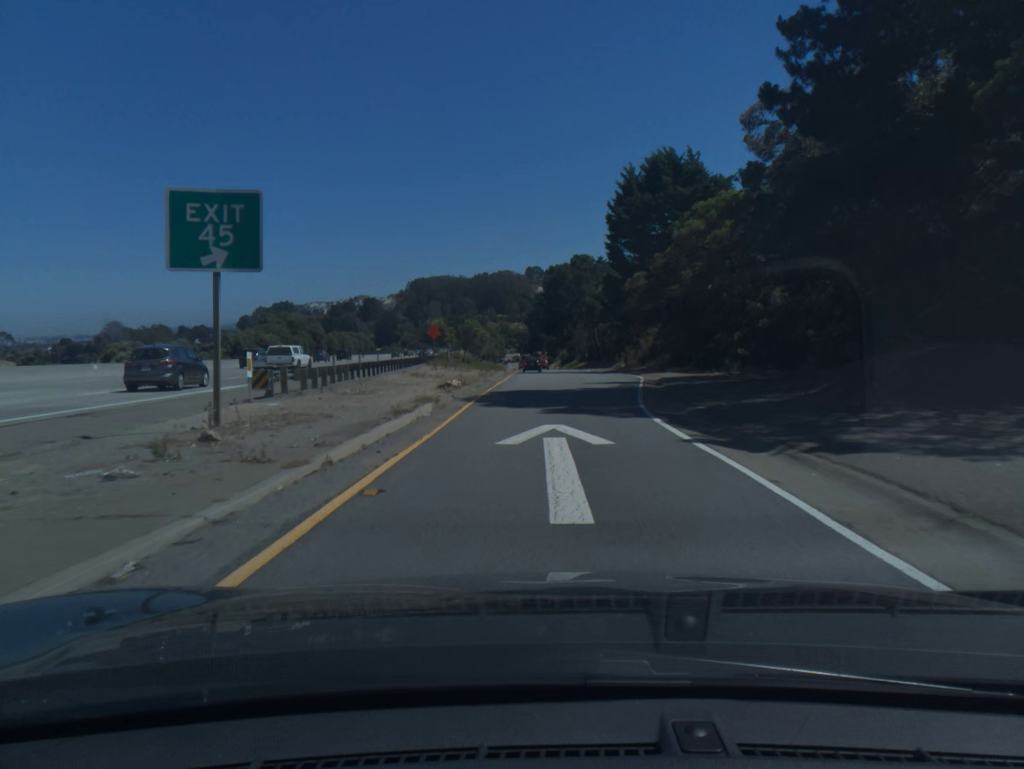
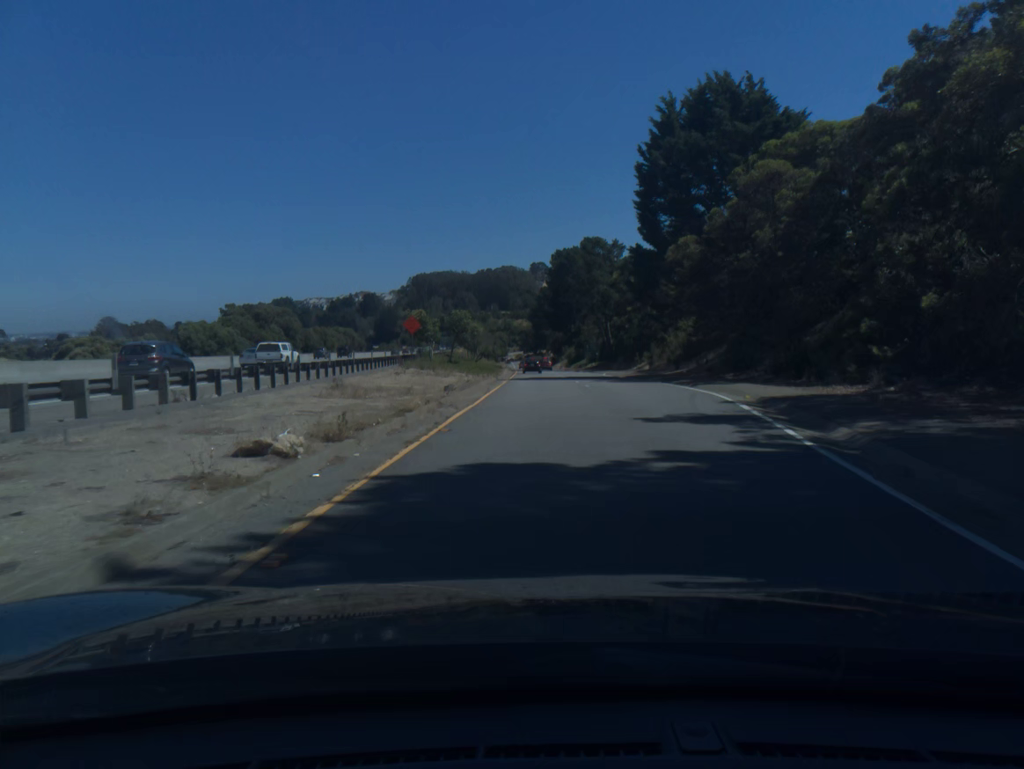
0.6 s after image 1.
(0.0, +16.8) m; 0°
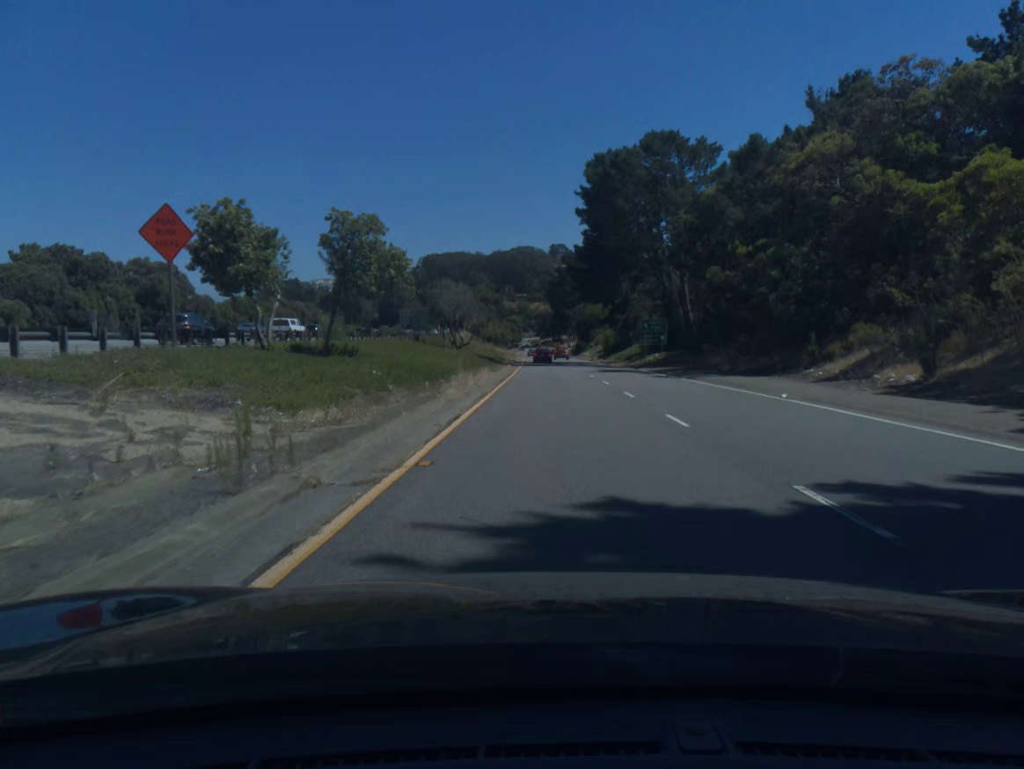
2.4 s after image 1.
(-0.6, +48.4) m; -1°
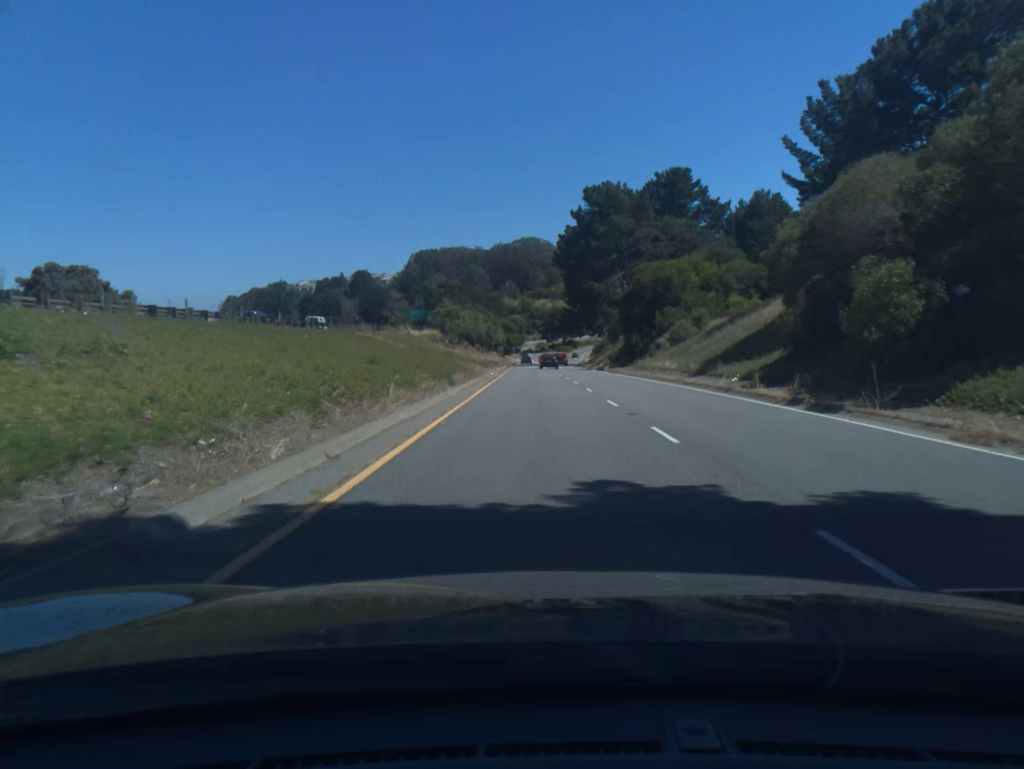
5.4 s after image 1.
(-0.2, +75.6) m; -1°
